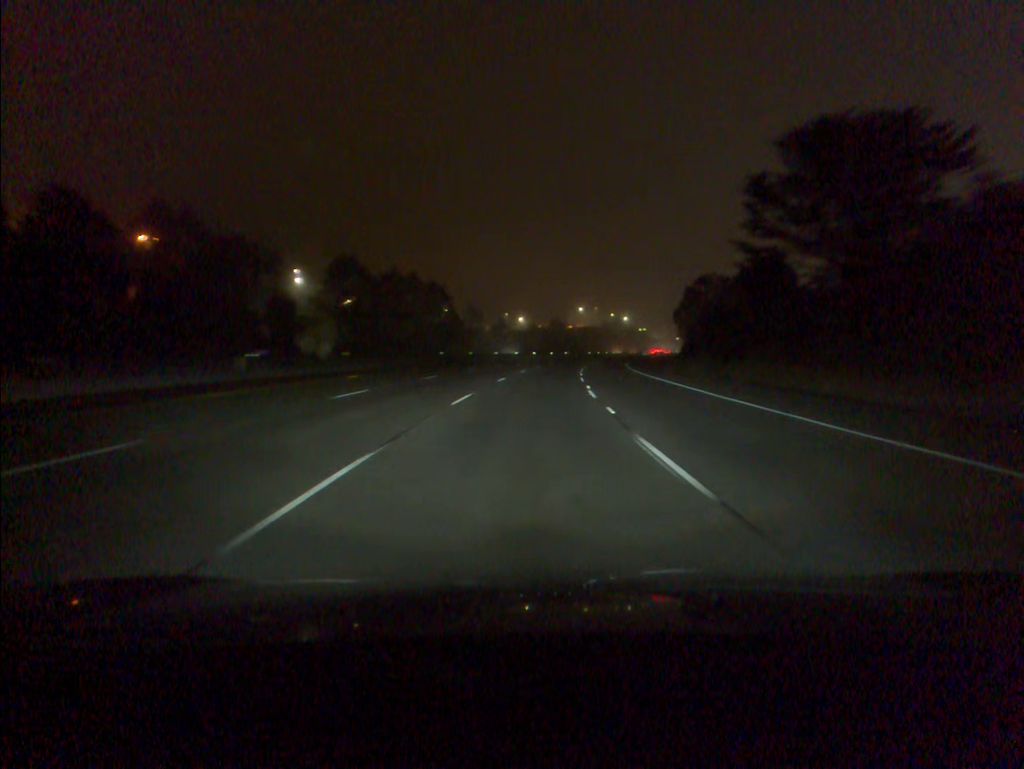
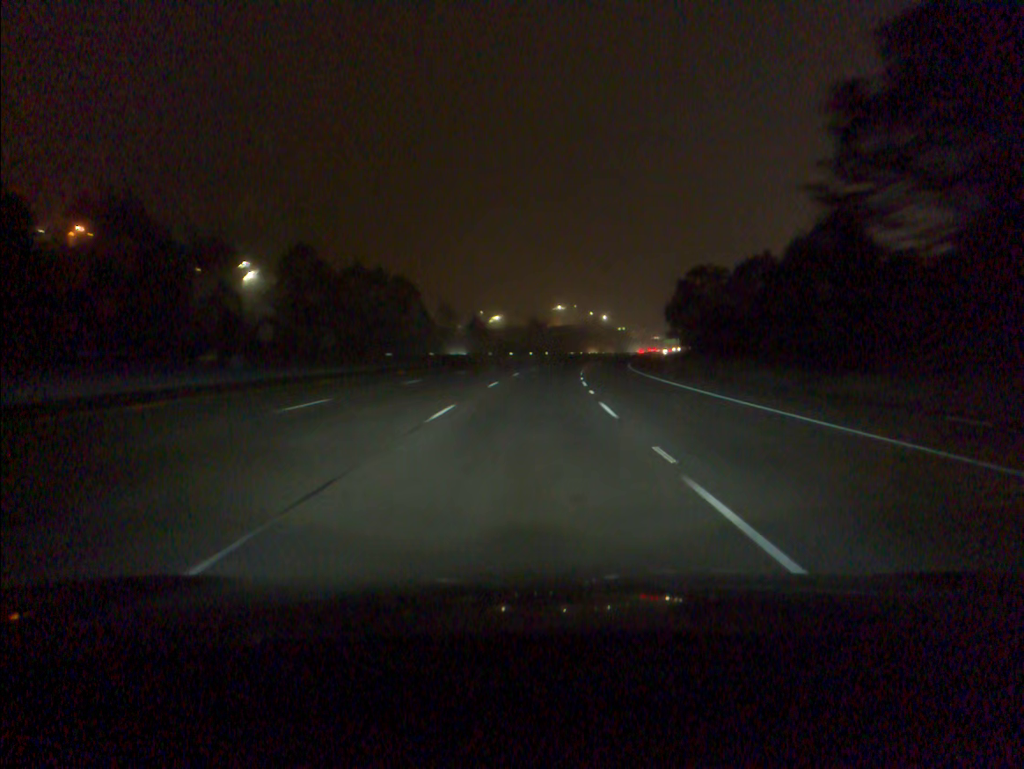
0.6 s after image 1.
(+0.3, +18.6) m; +2°
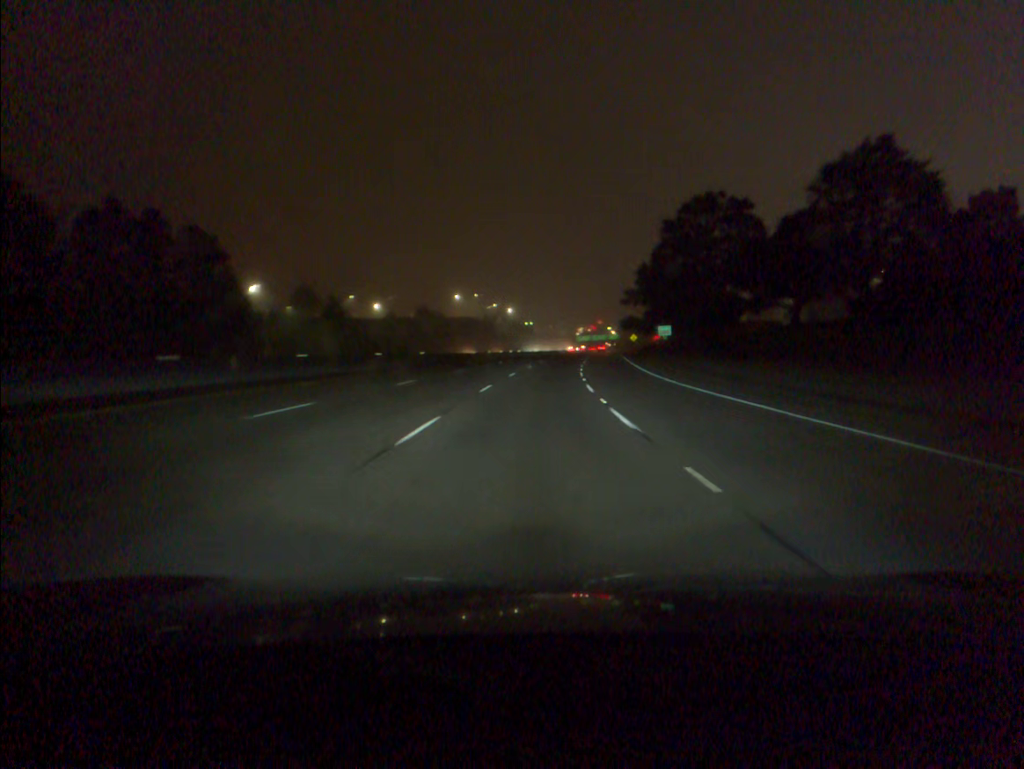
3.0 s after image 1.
(+4.4, +74.3) m; +7°
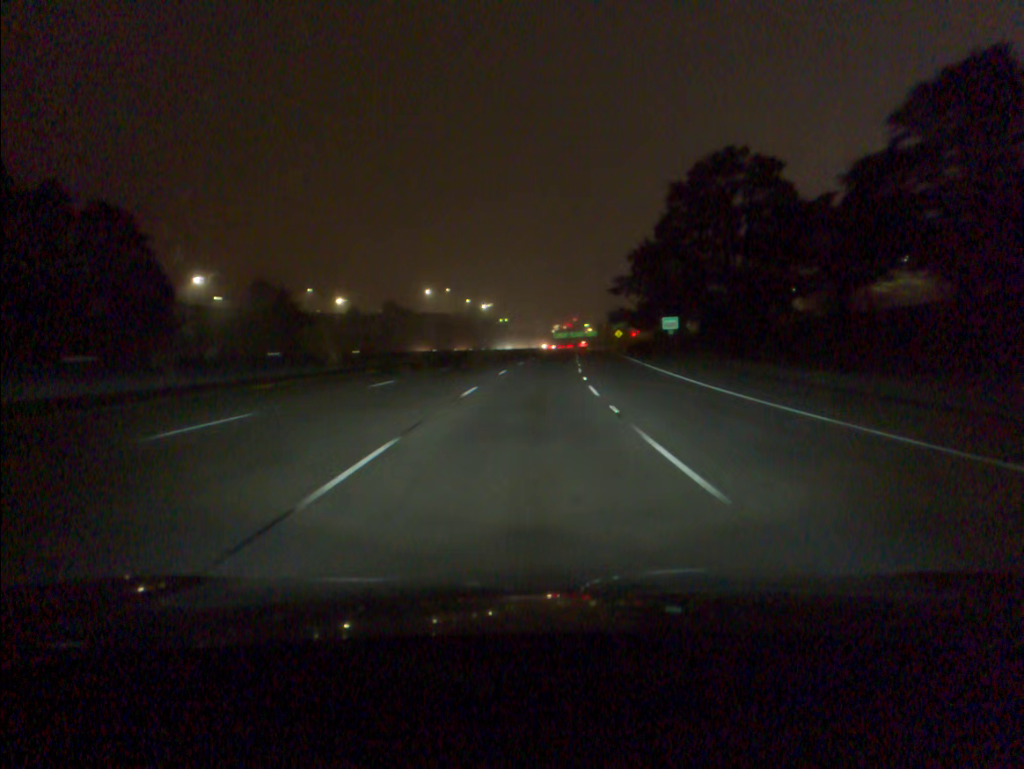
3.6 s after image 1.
(+0.3, +18.6) m; +2°
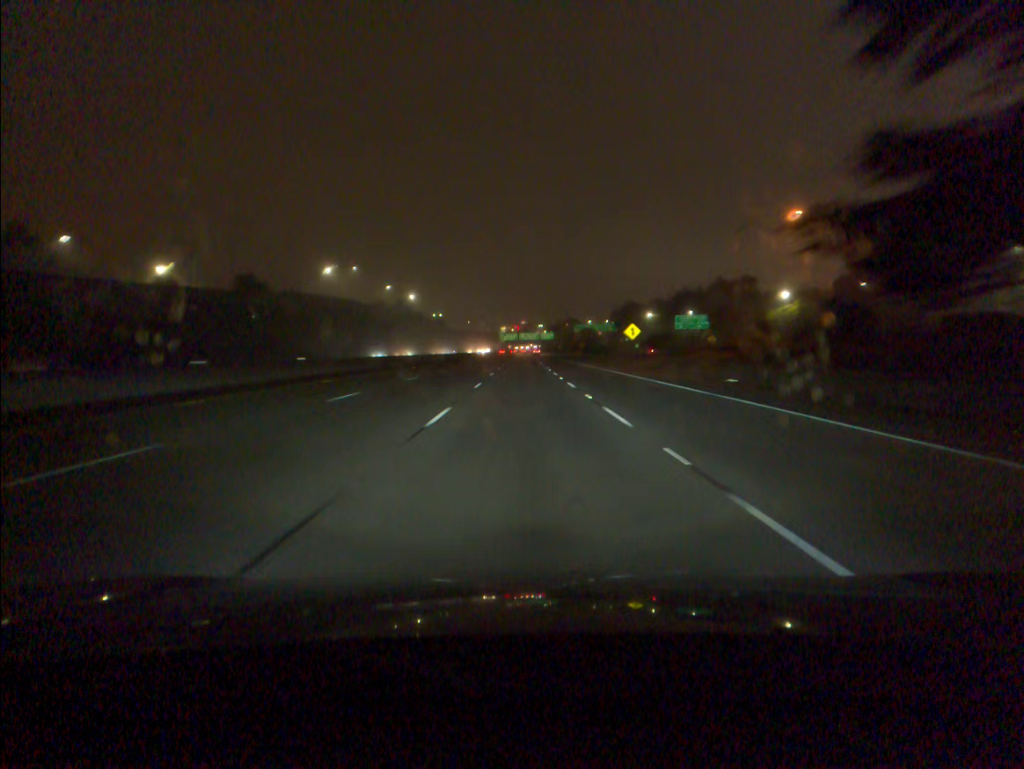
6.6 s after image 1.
(+4.4, +92.0) m; +4°
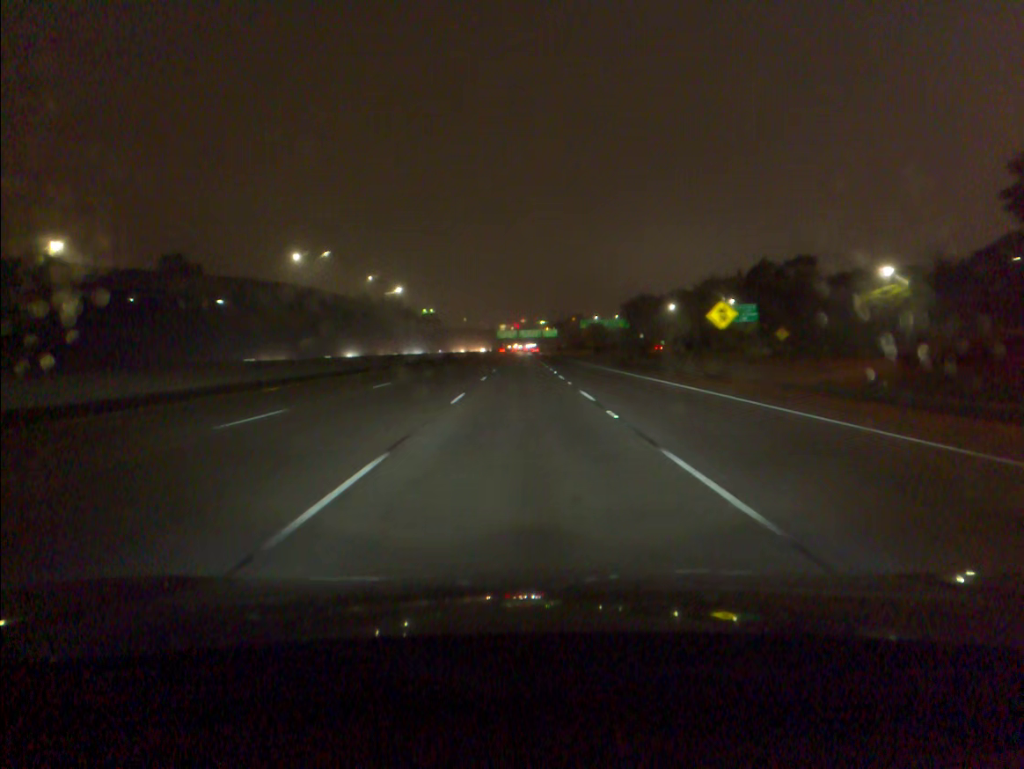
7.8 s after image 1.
(0.0, +37.1) m; 0°
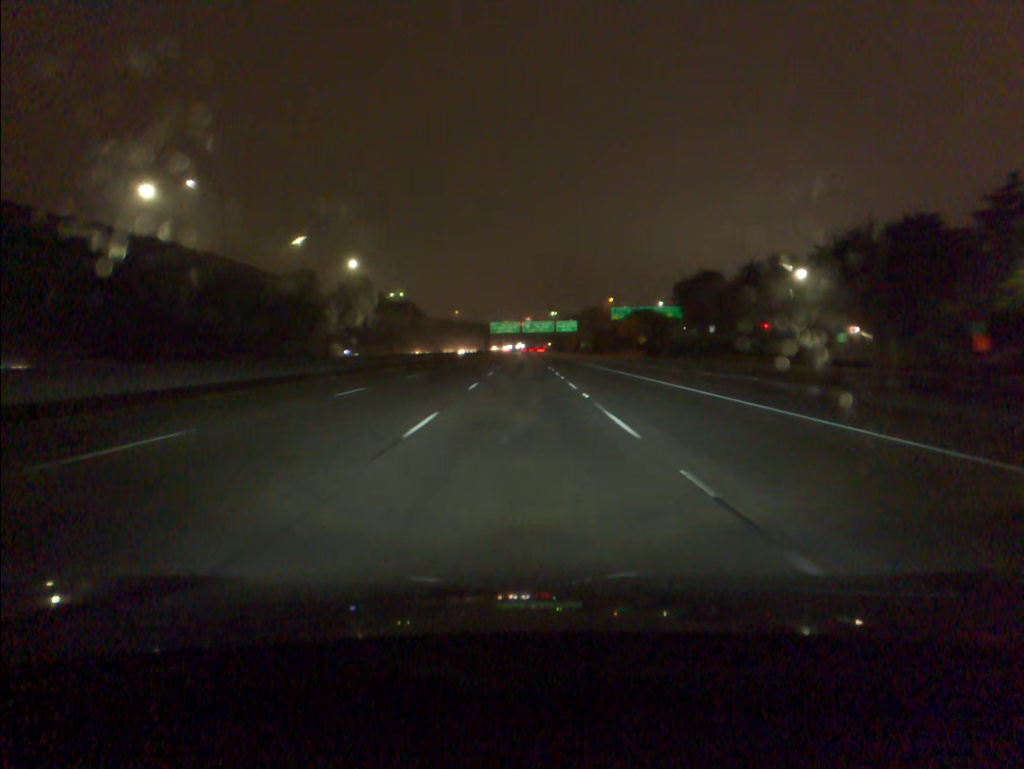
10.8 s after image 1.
(-0.1, +93.0) m; 0°
